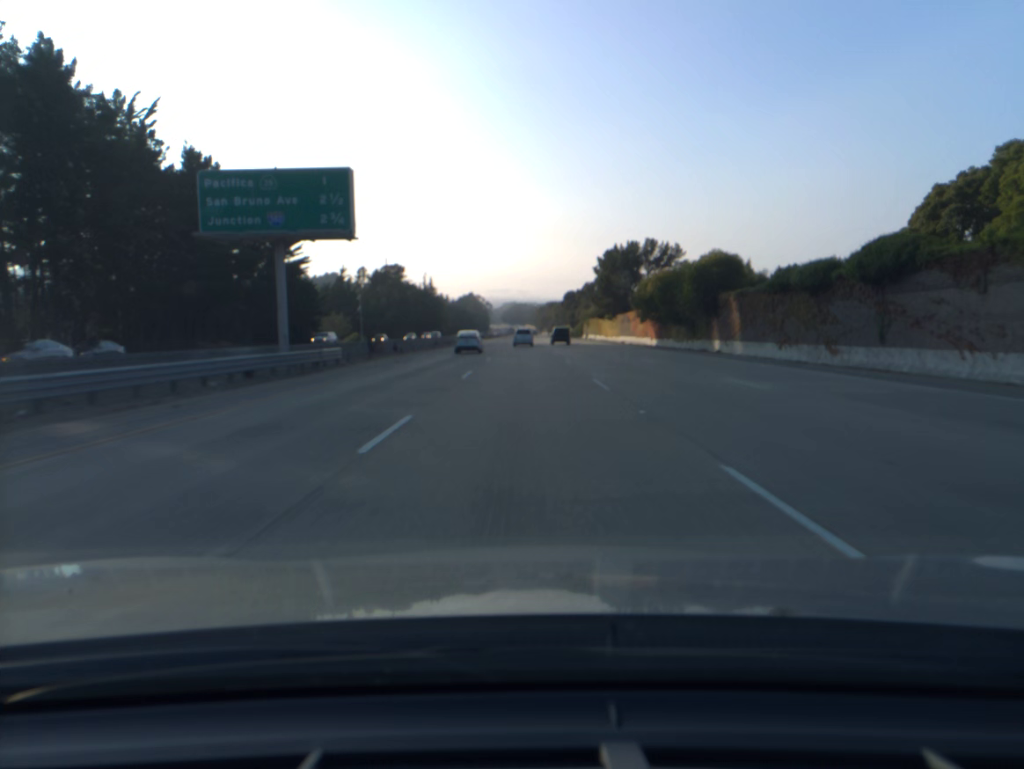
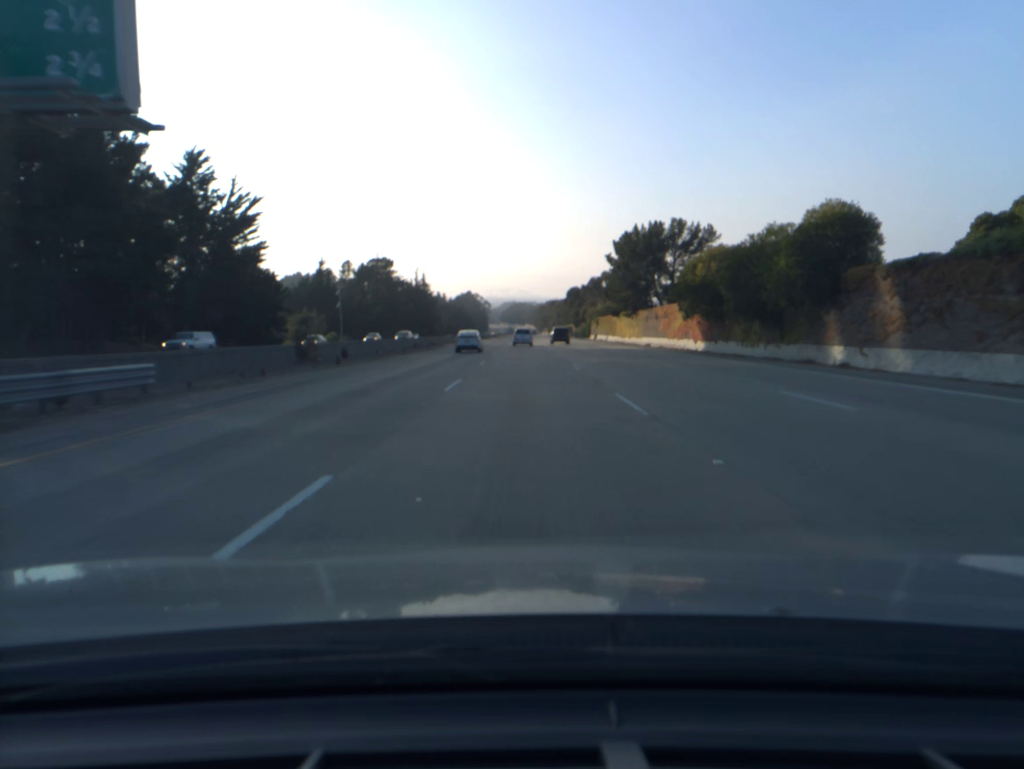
(0.0, +20.0) m; 0°
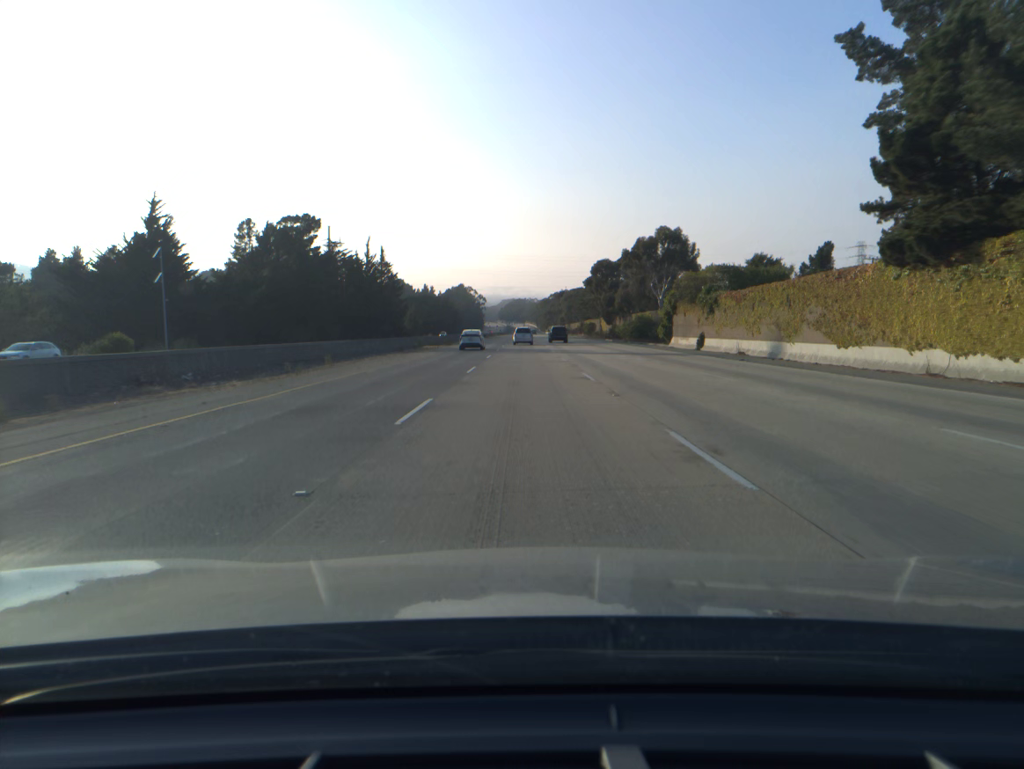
(0.0, +79.6) m; 0°
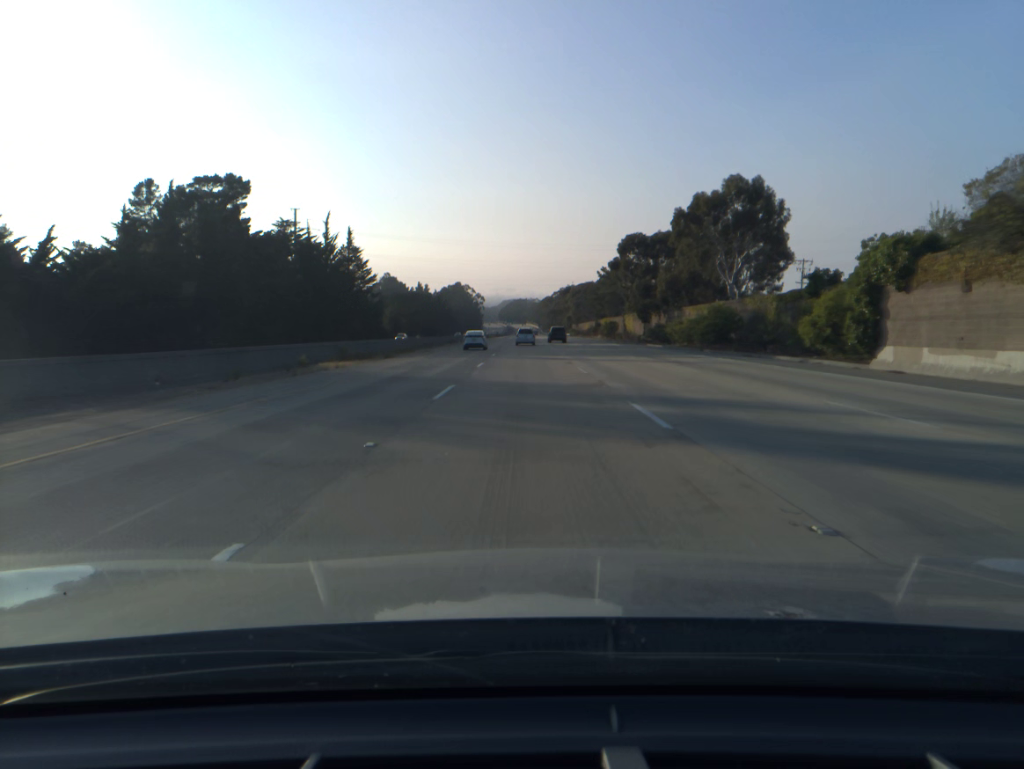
(0.0, +39.6) m; 0°
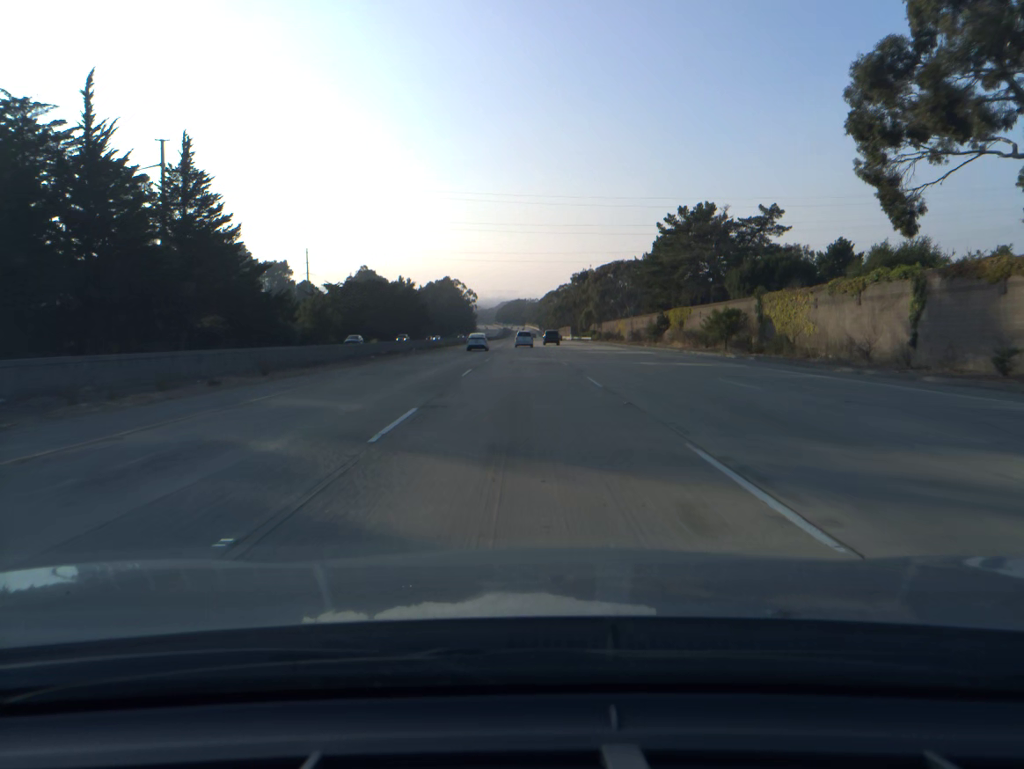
(+0.1, +79.2) m; 0°
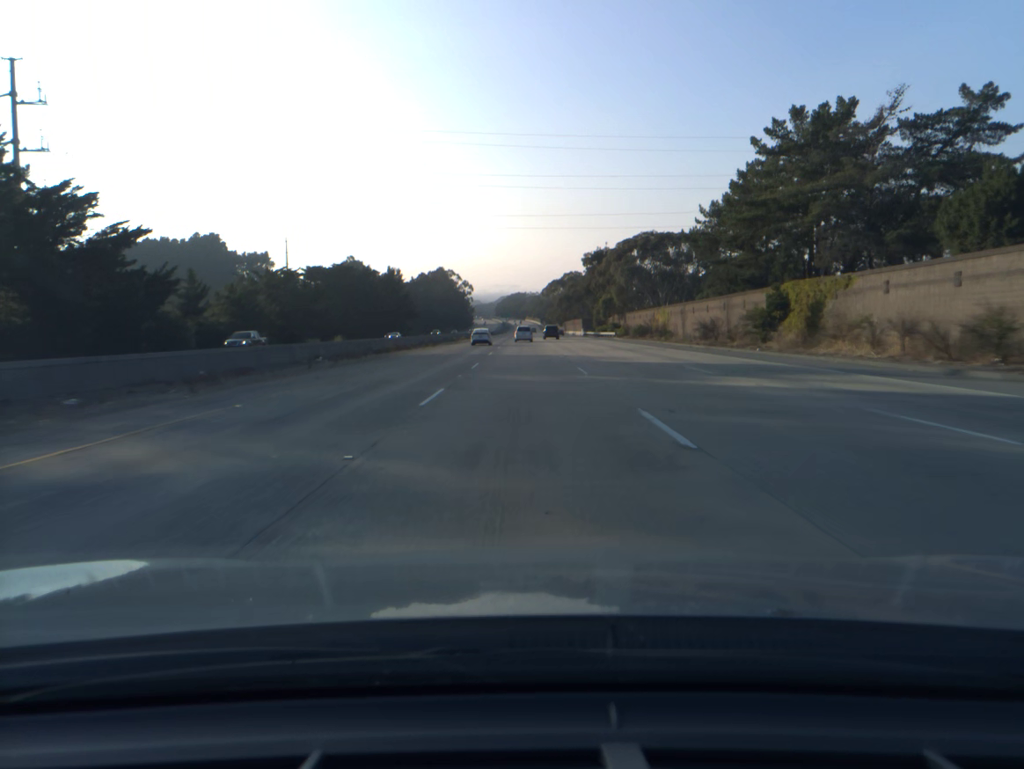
(0.0, +39.7) m; 0°
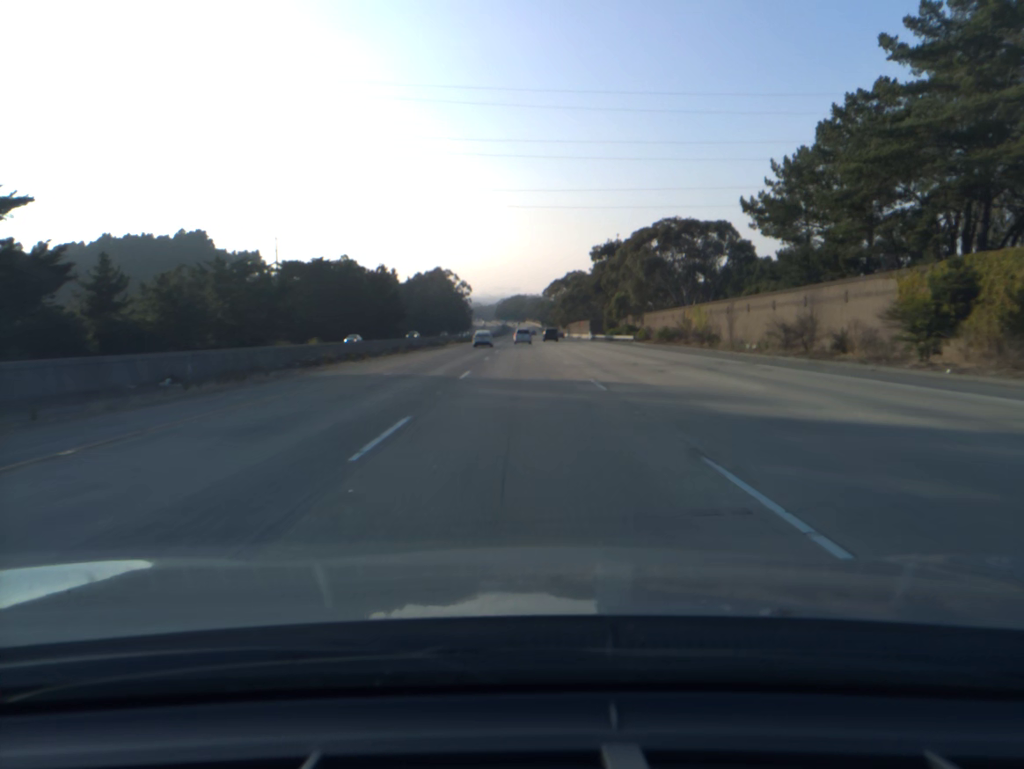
(0.0, +19.9) m; 0°
